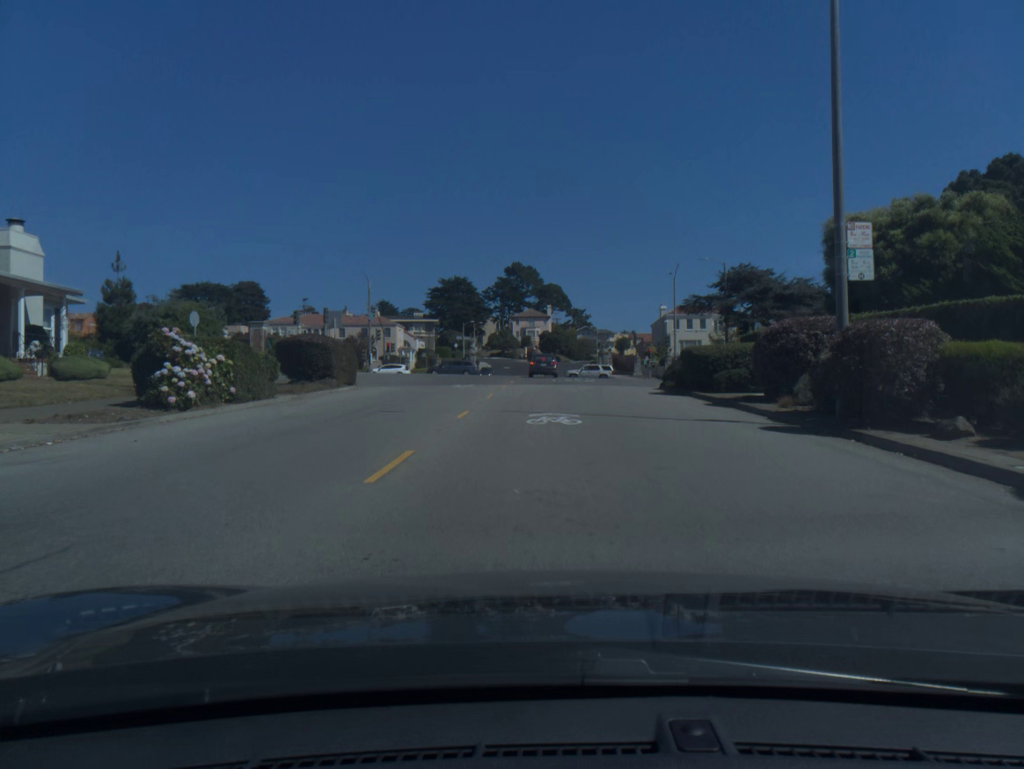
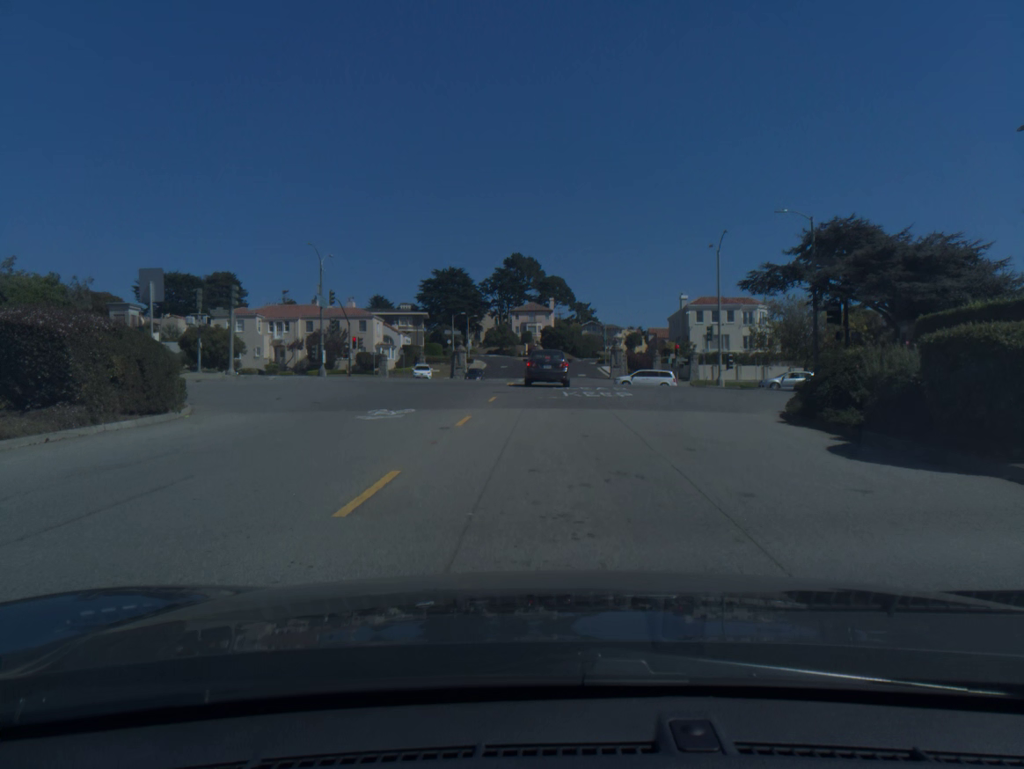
(0.0, +16.6) m; 0°
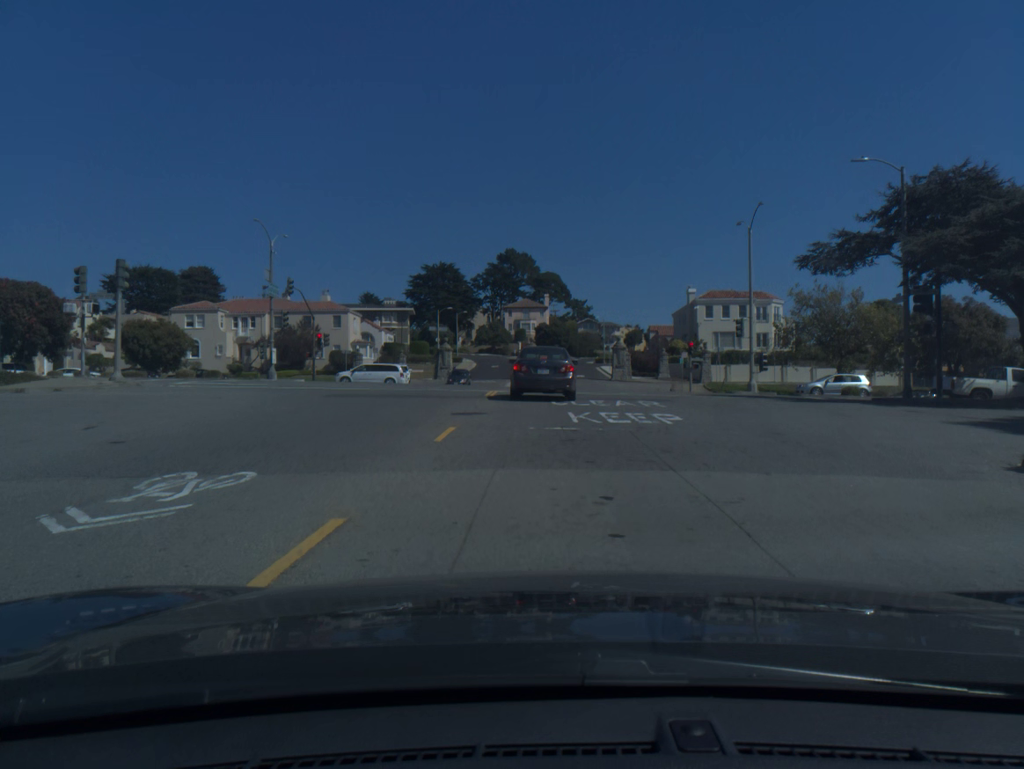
(0.0, +9.5) m; +1°
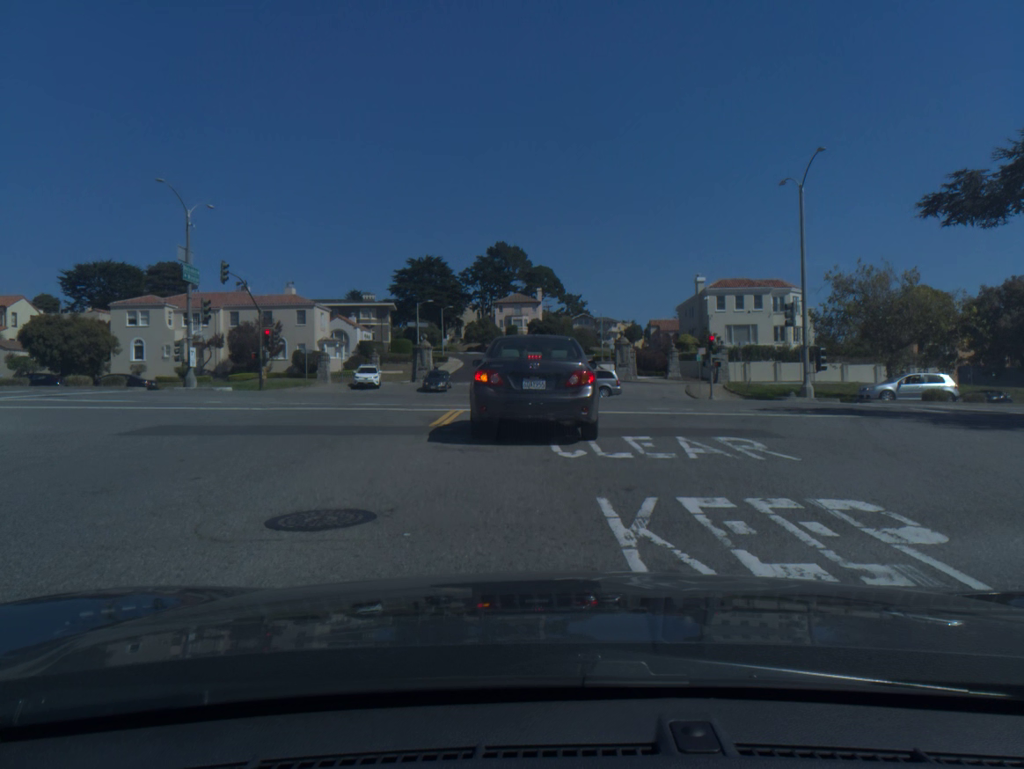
(0.0, +10.2) m; 0°
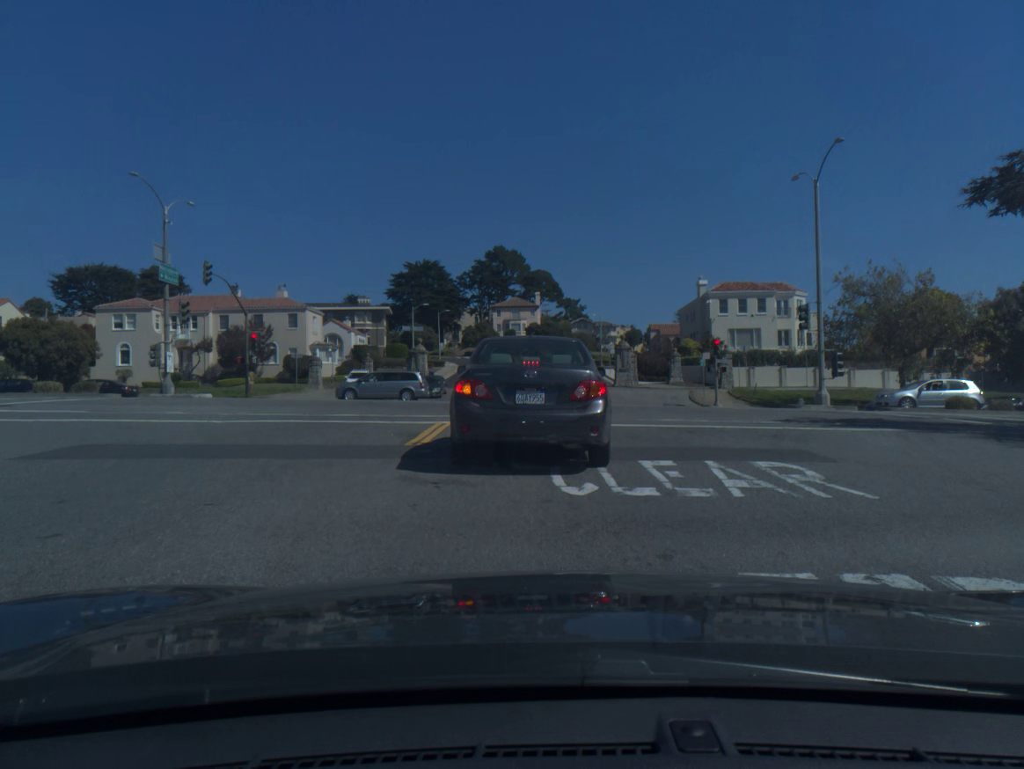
(0.0, +2.1) m; 0°
